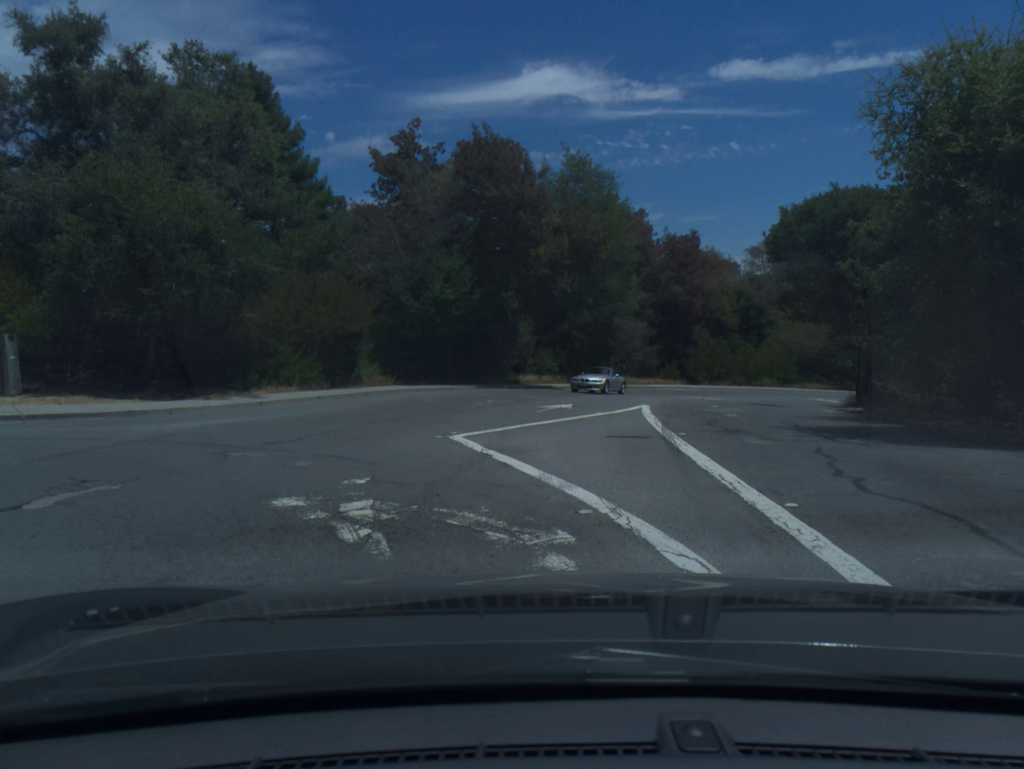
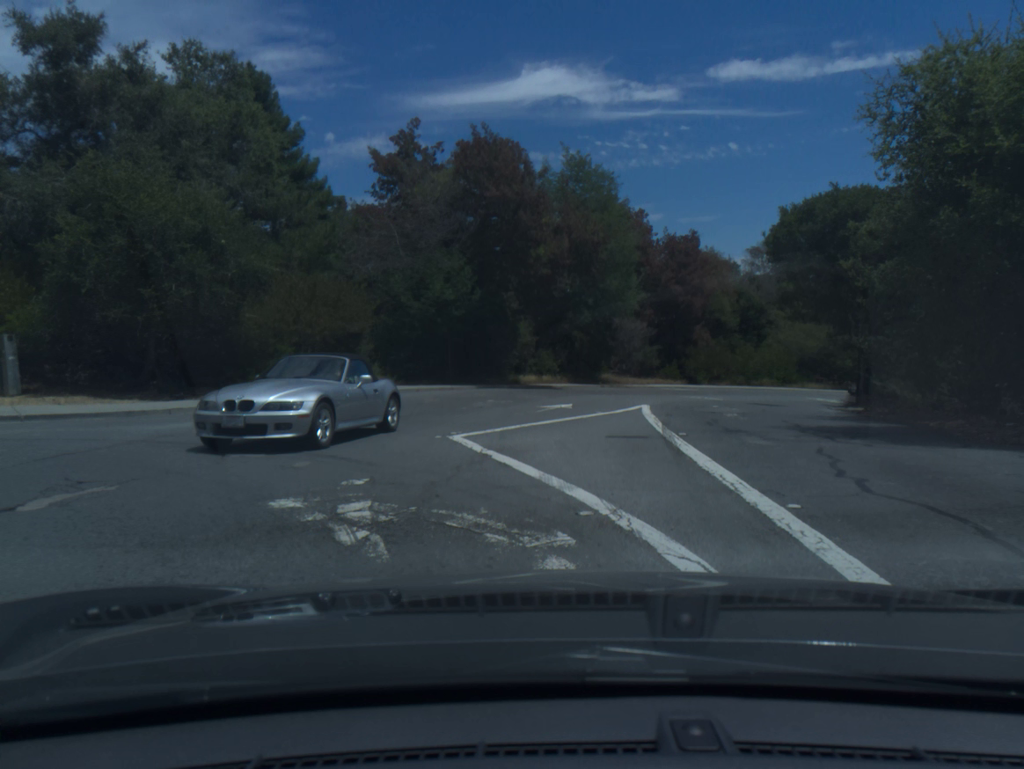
(0.0, +0.1) m; 0°
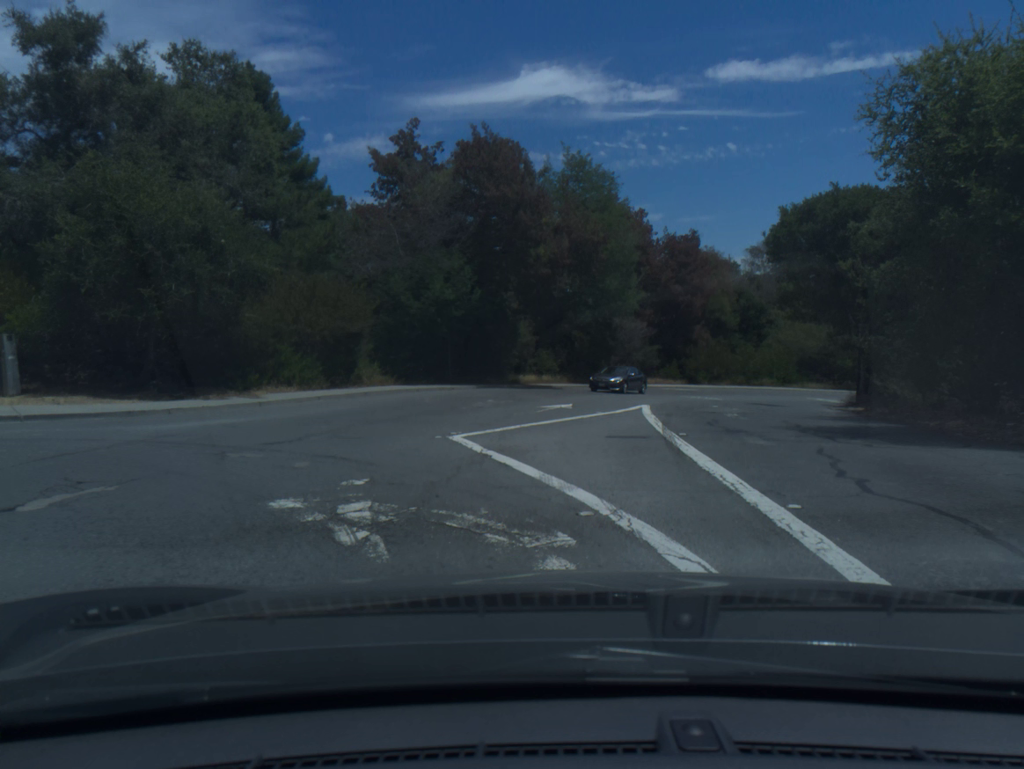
(+0.1, 0.0) m; 0°
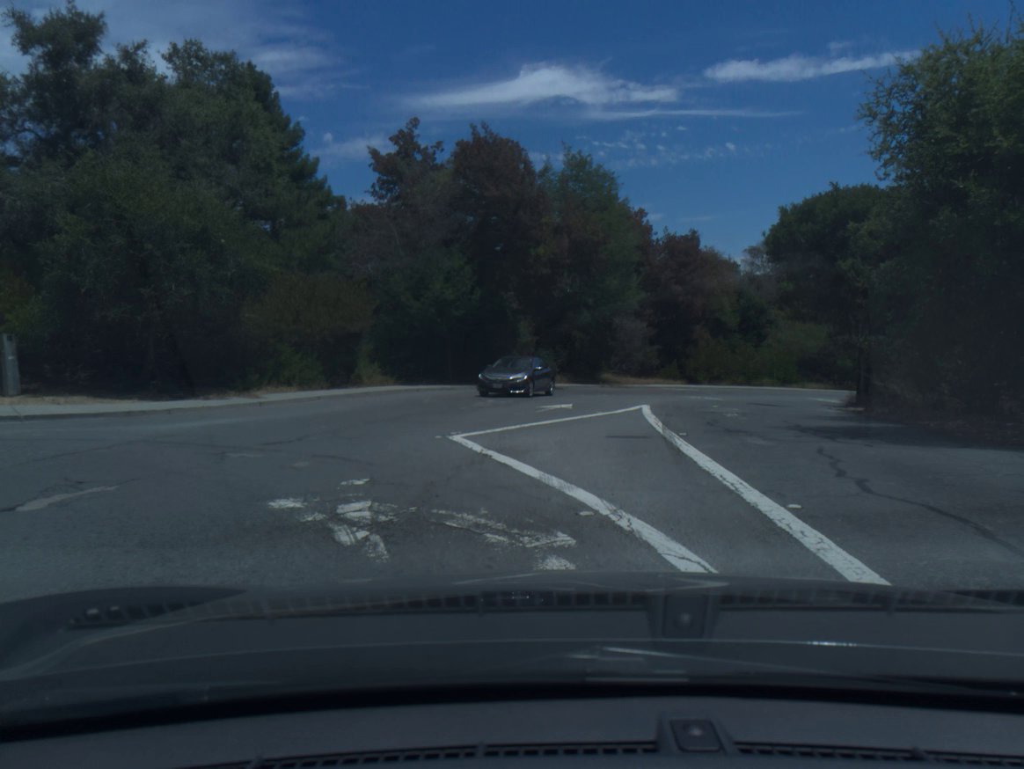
(0.0, 0.0) m; 0°
